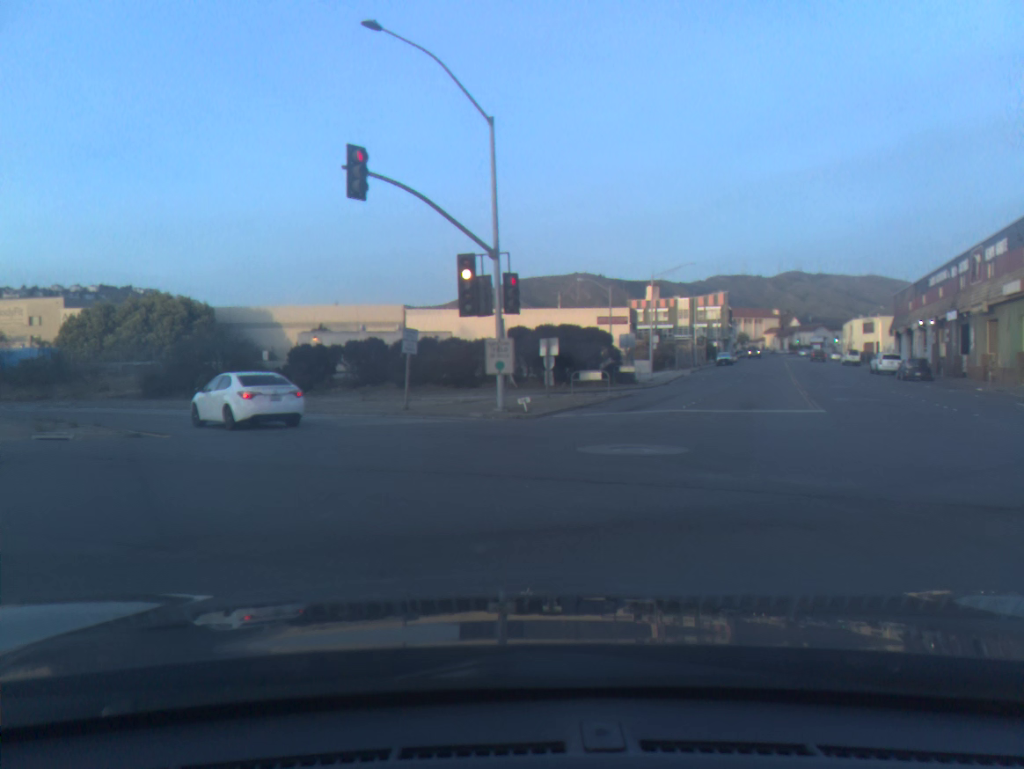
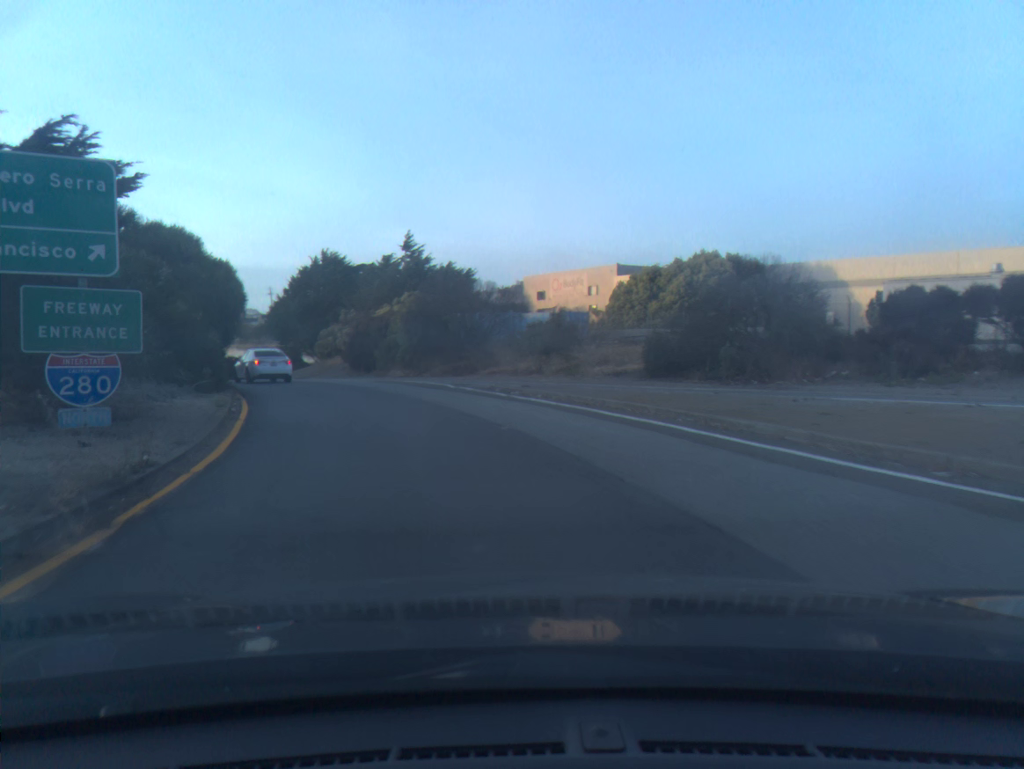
(-6.7, +21.1) m; -40°
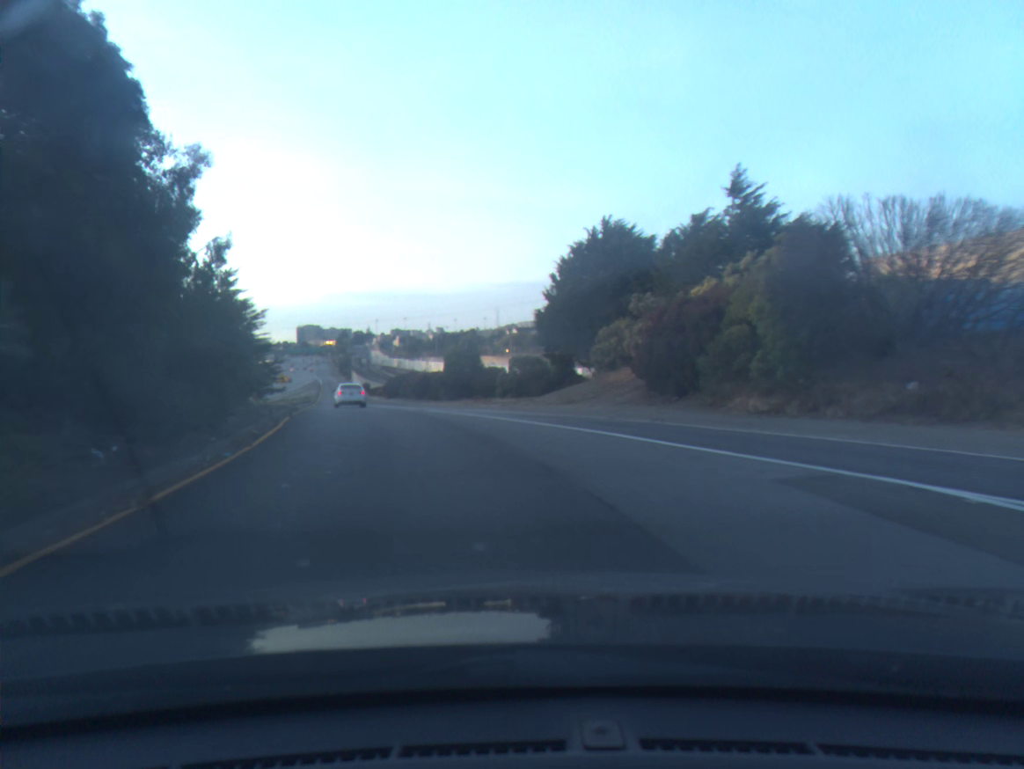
(-4.8, +25.4) m; -18°
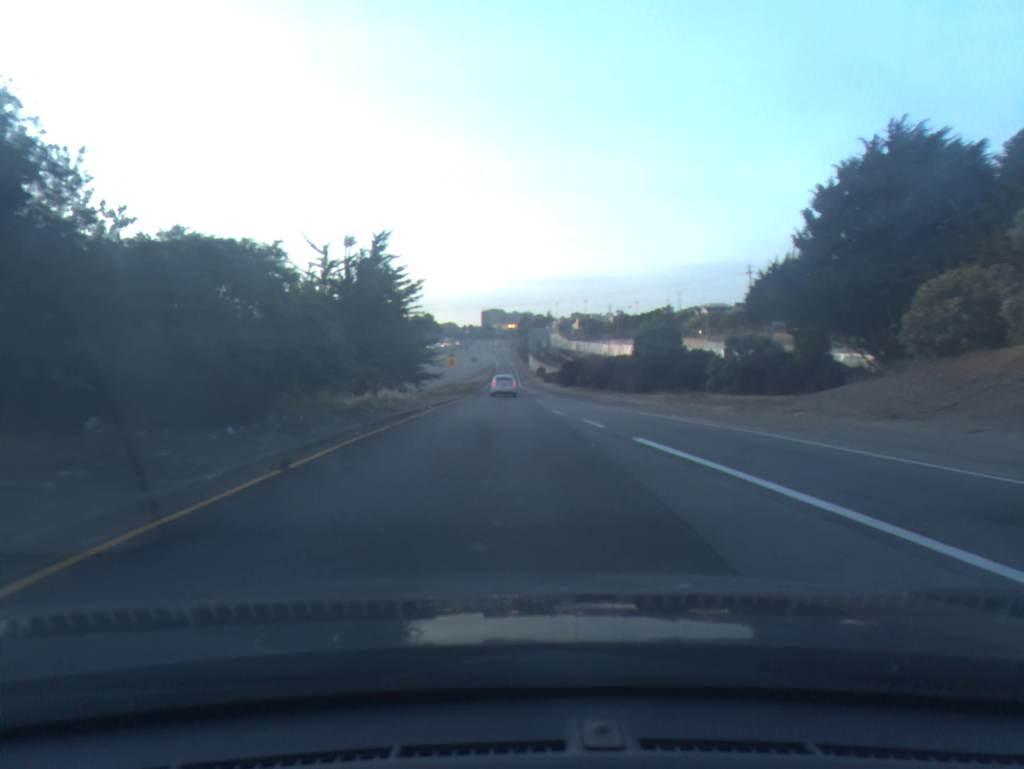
(-2.1, +16.6) m; -13°
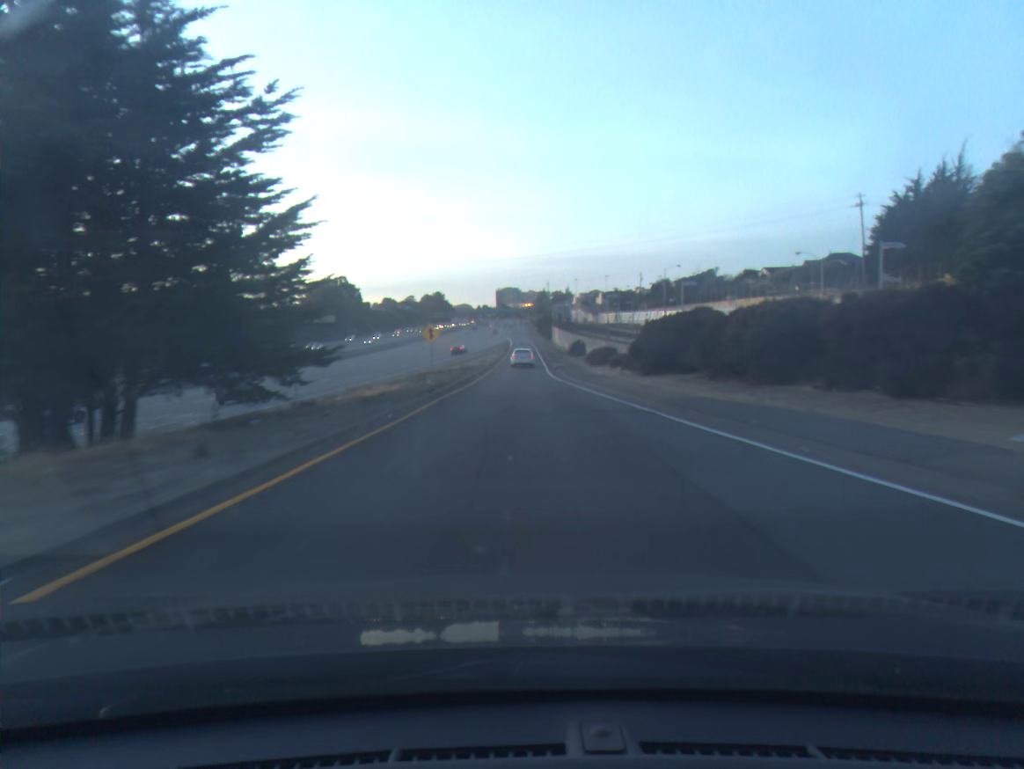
(-0.4, +42.4) m; -1°
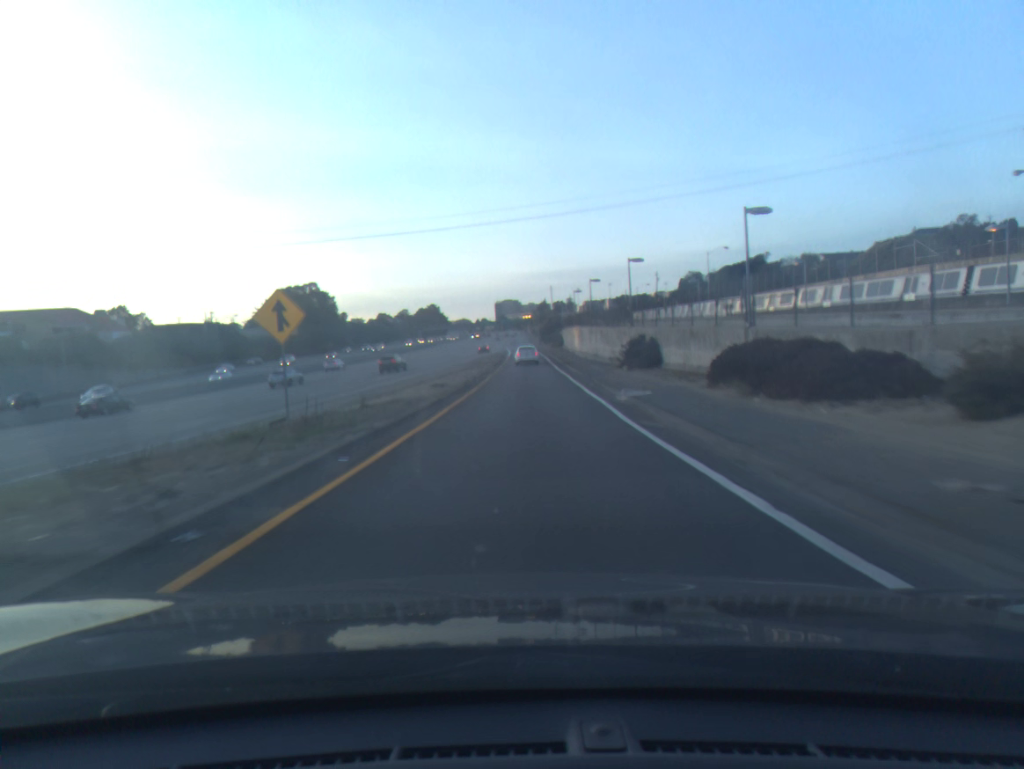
(-0.1, +38.9) m; 0°
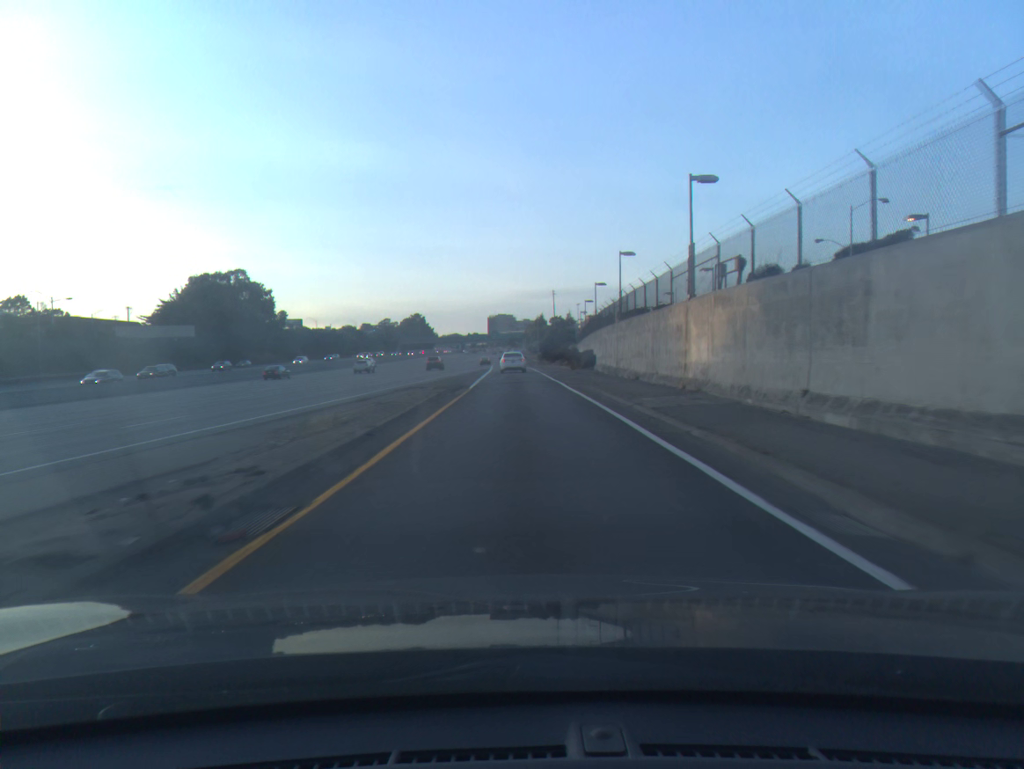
(+0.3, +56.0) m; 0°
